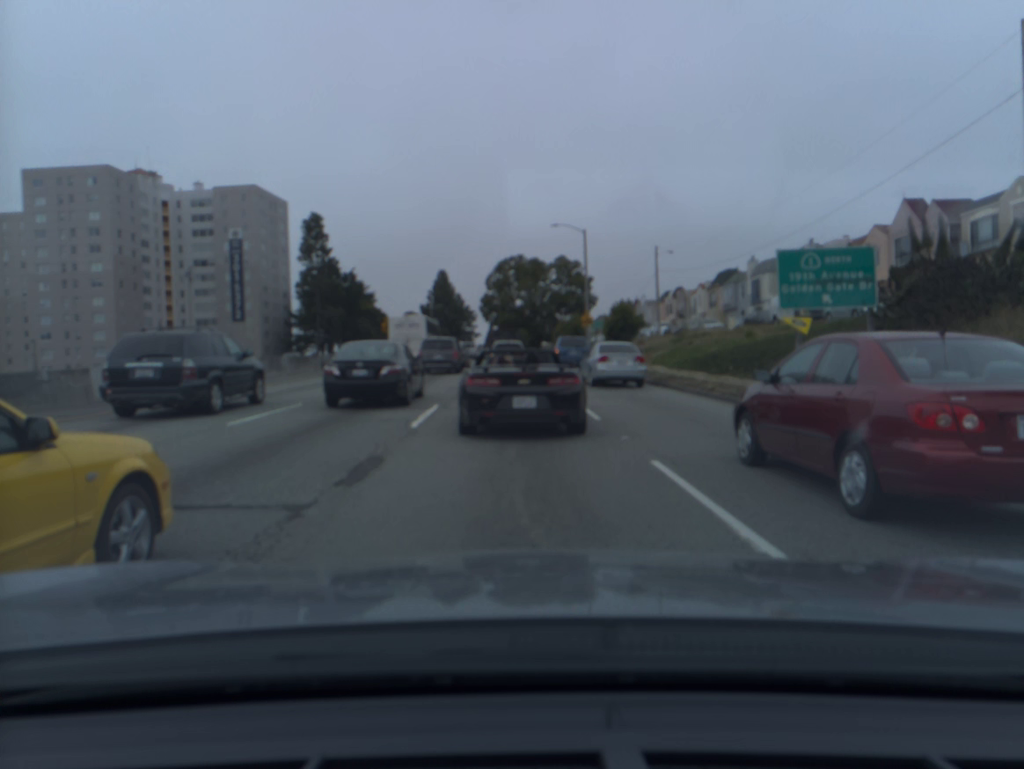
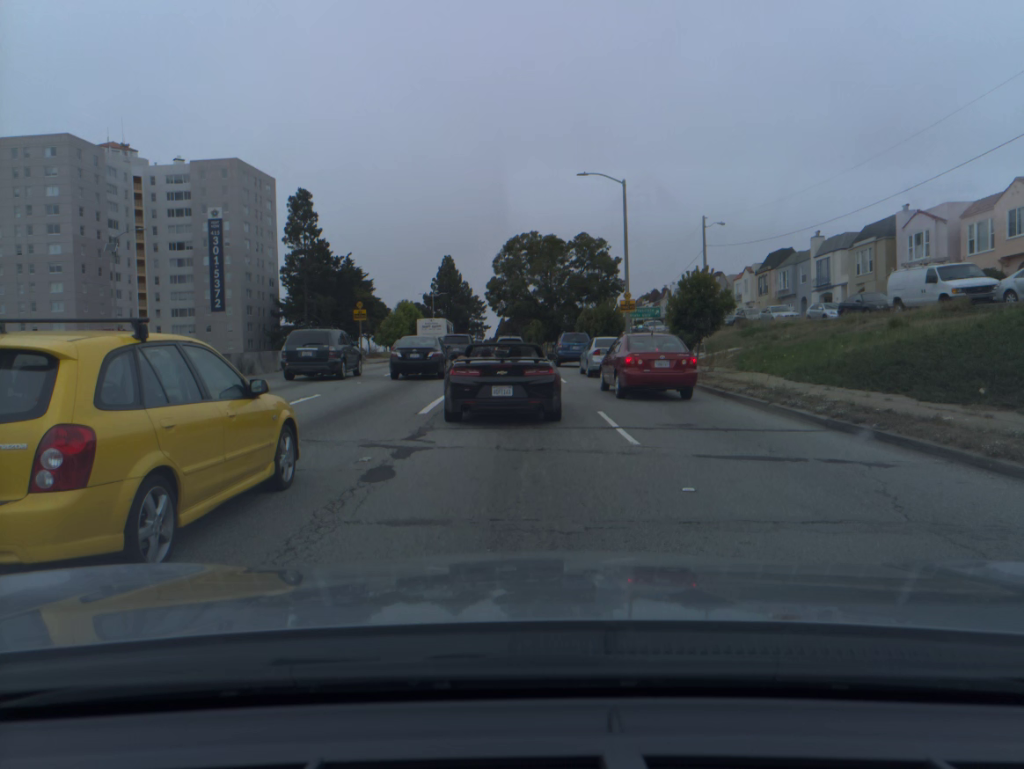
(-0.1, +13.8) m; -1°
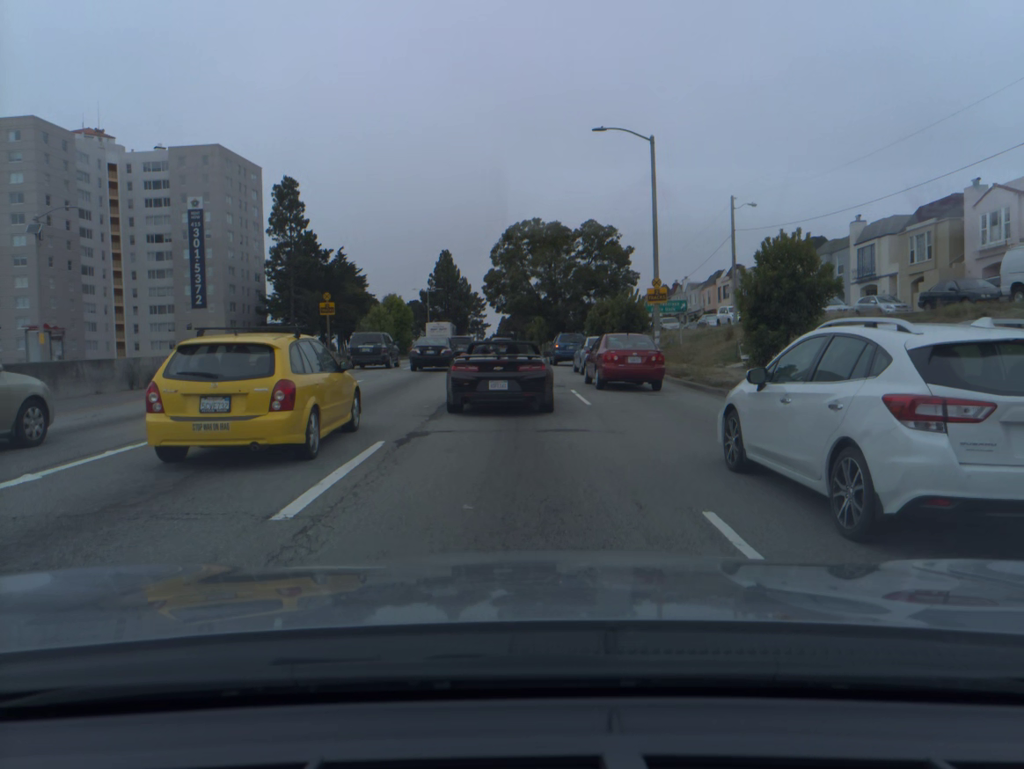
(0.0, +8.4) m; 0°
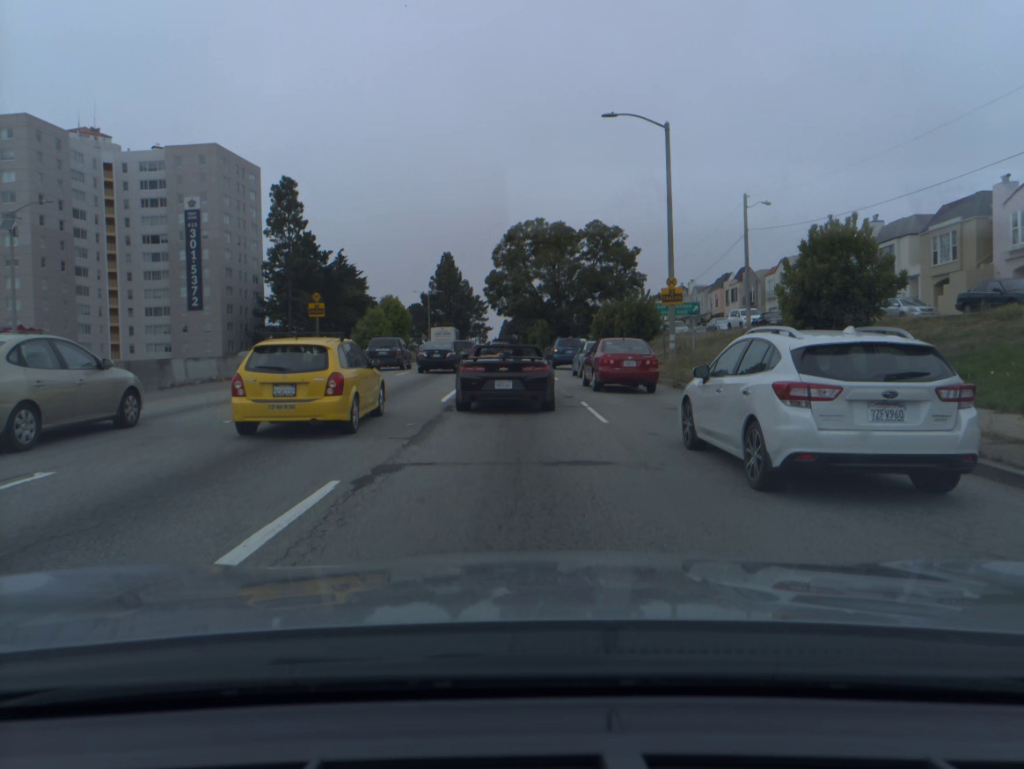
(0.0, +2.6) m; 0°
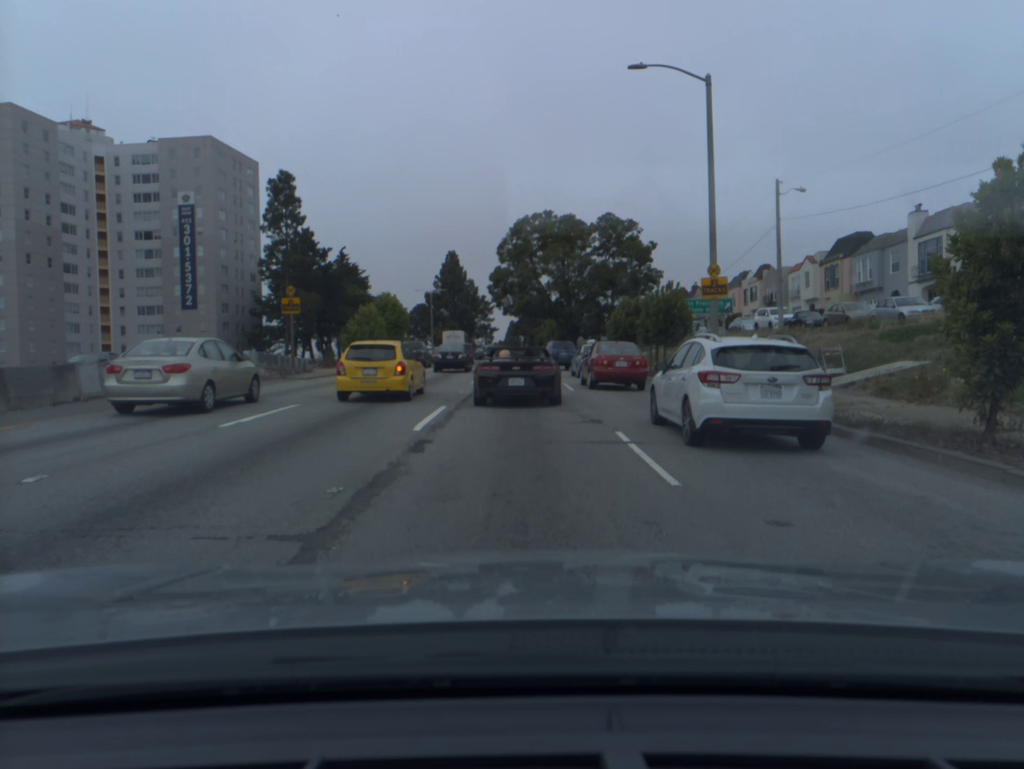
(0.0, +5.4) m; -1°
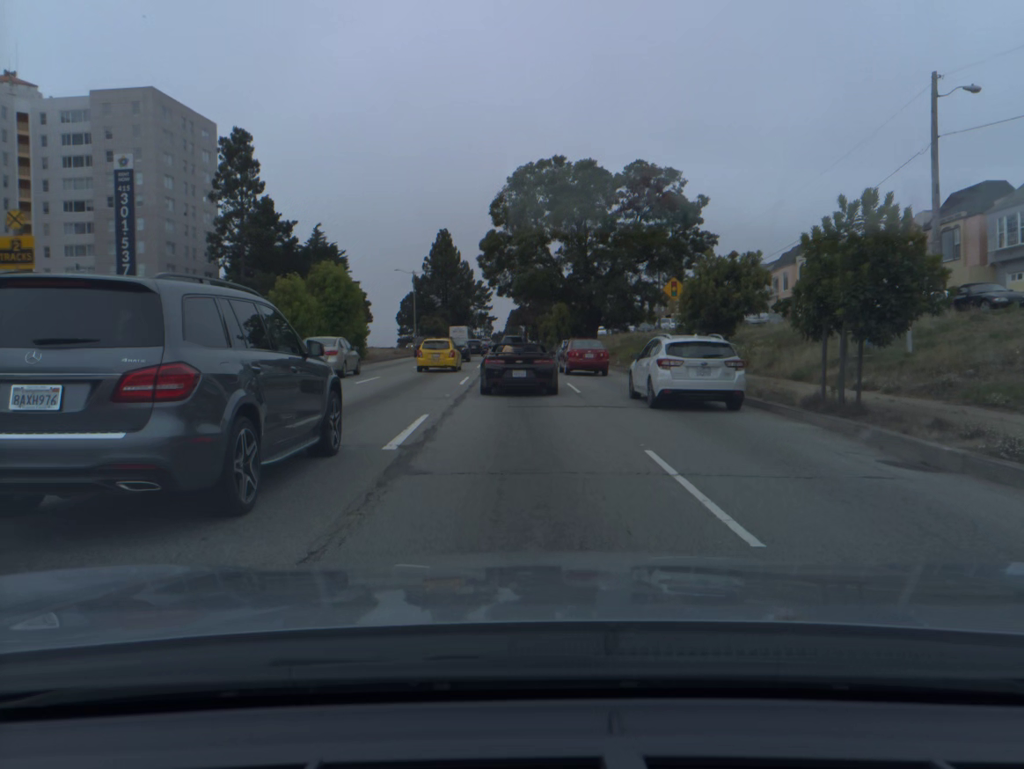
(0.0, +17.3) m; +1°
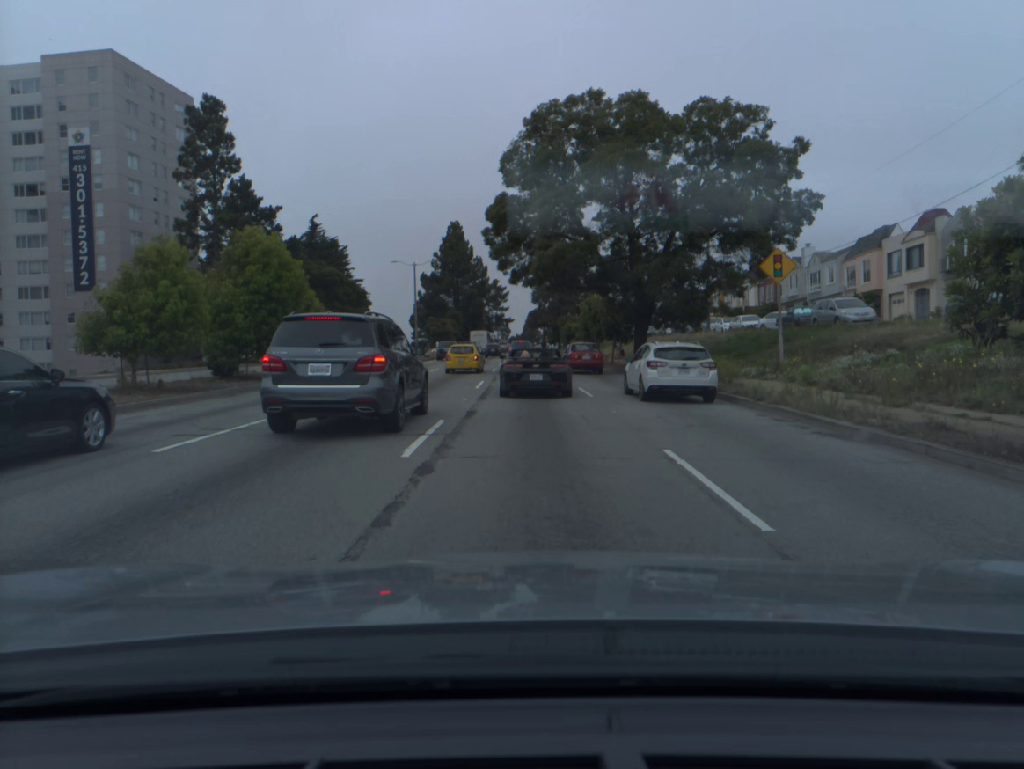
(-0.3, +14.3) m; -2°
